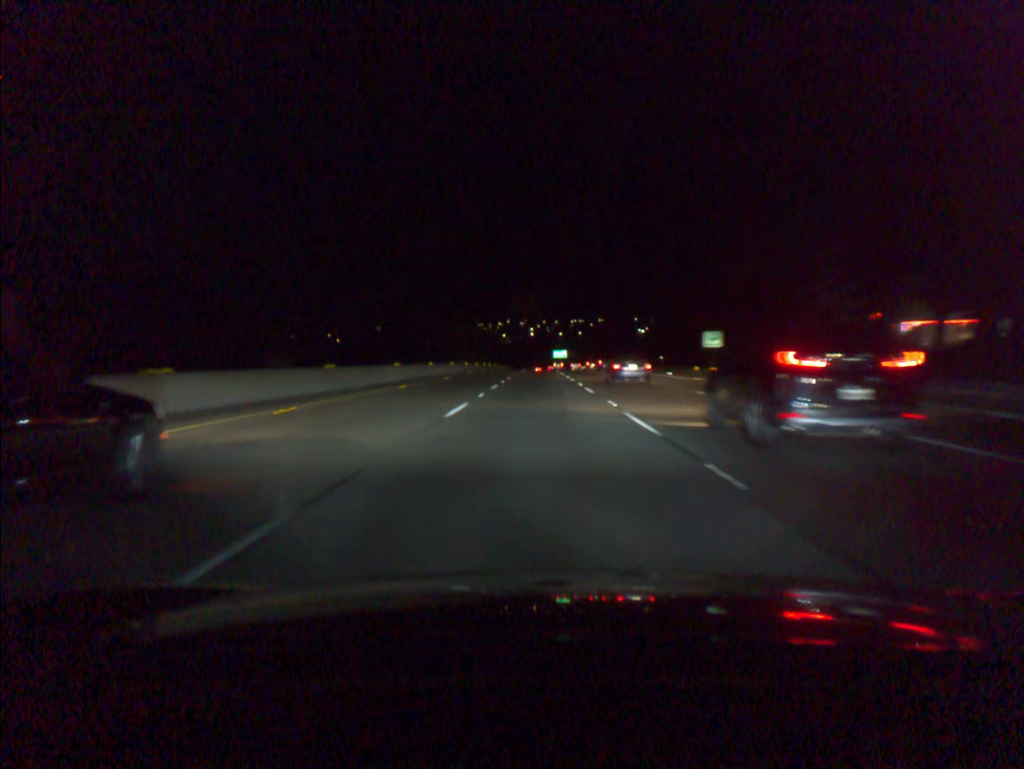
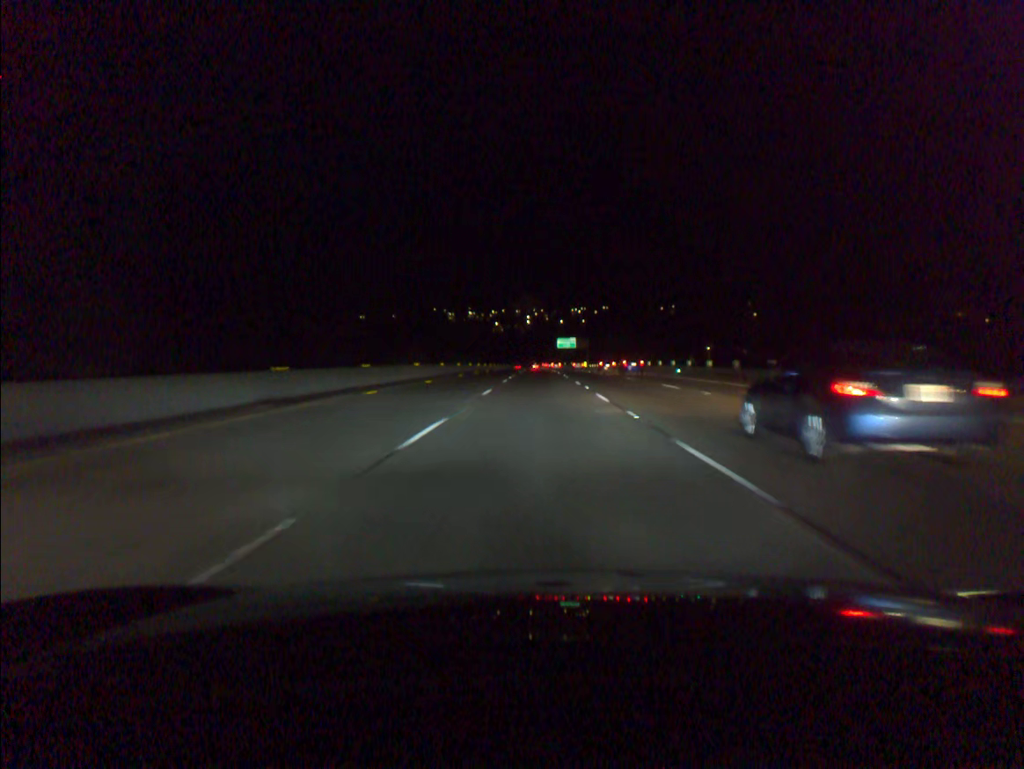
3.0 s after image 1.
(-0.3, +93.8) m; 0°
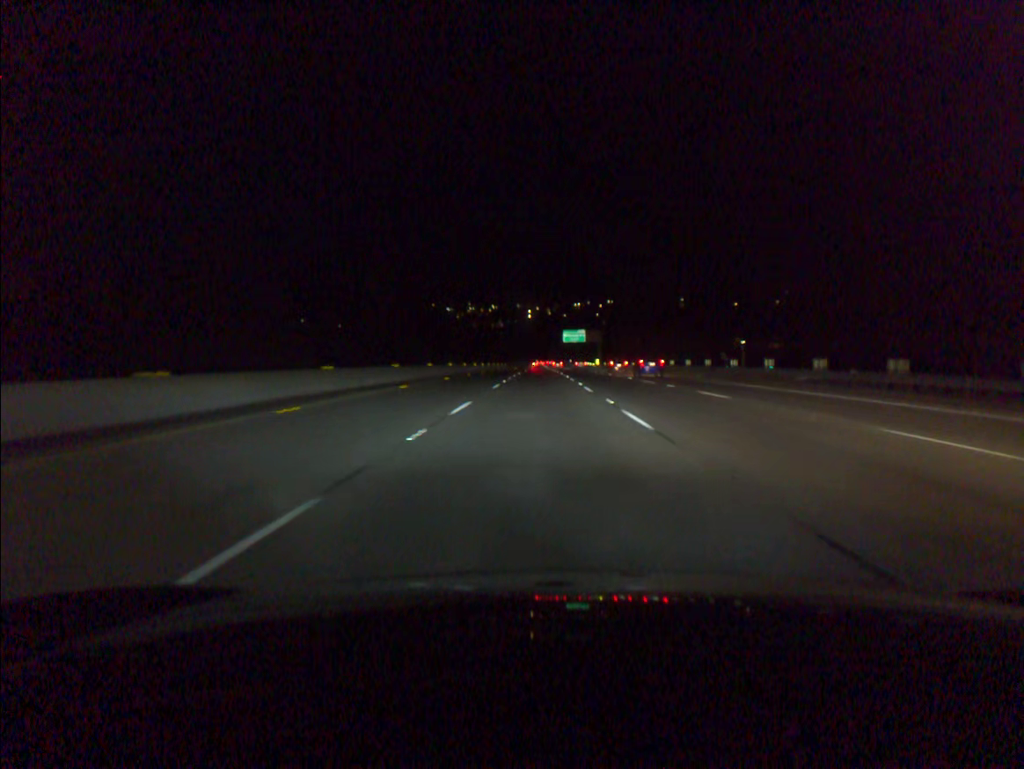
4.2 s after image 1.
(0.0, +37.5) m; 0°
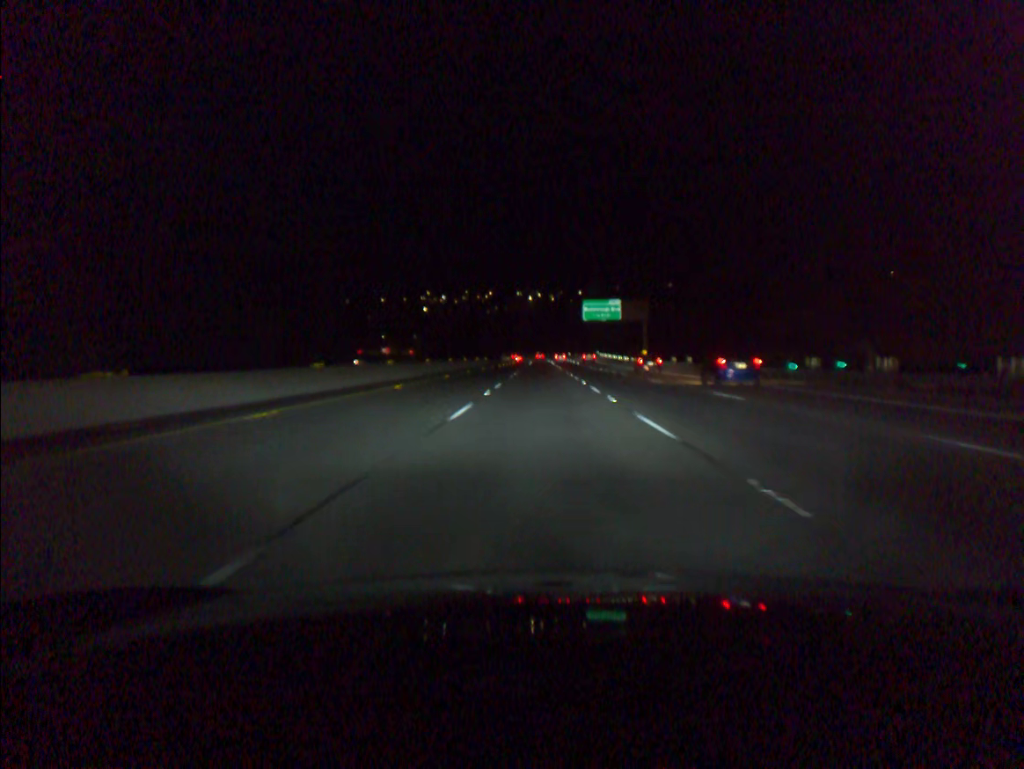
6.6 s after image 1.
(-0.2, +75.0) m; 0°
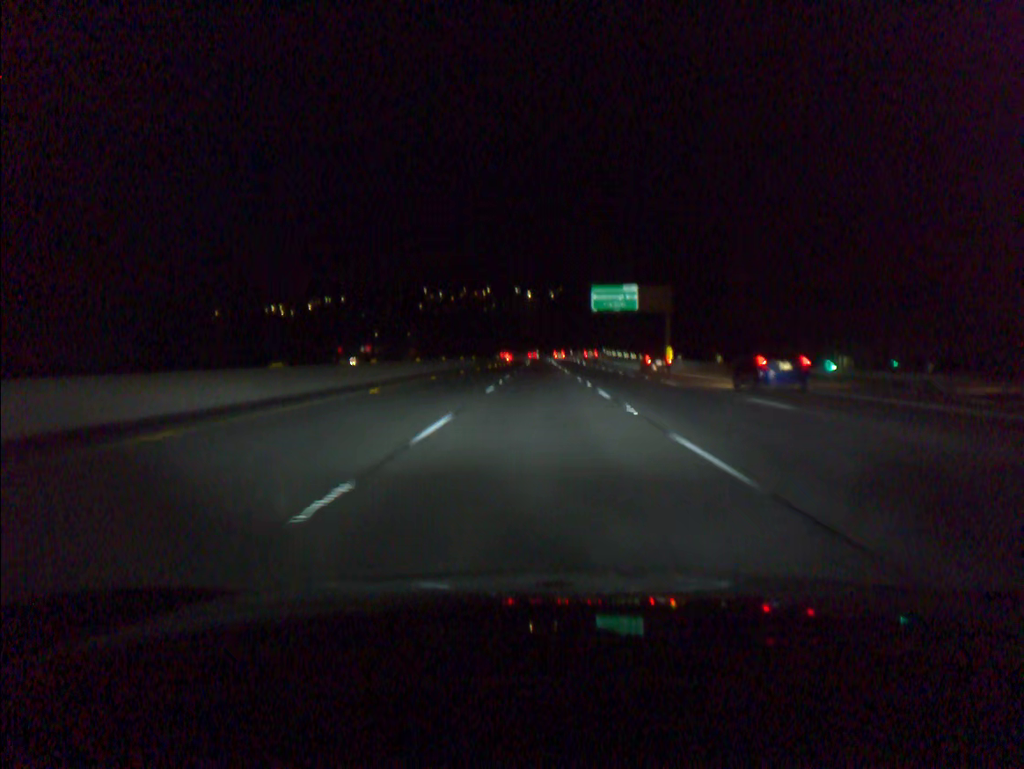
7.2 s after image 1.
(0.0, +18.7) m; 0°
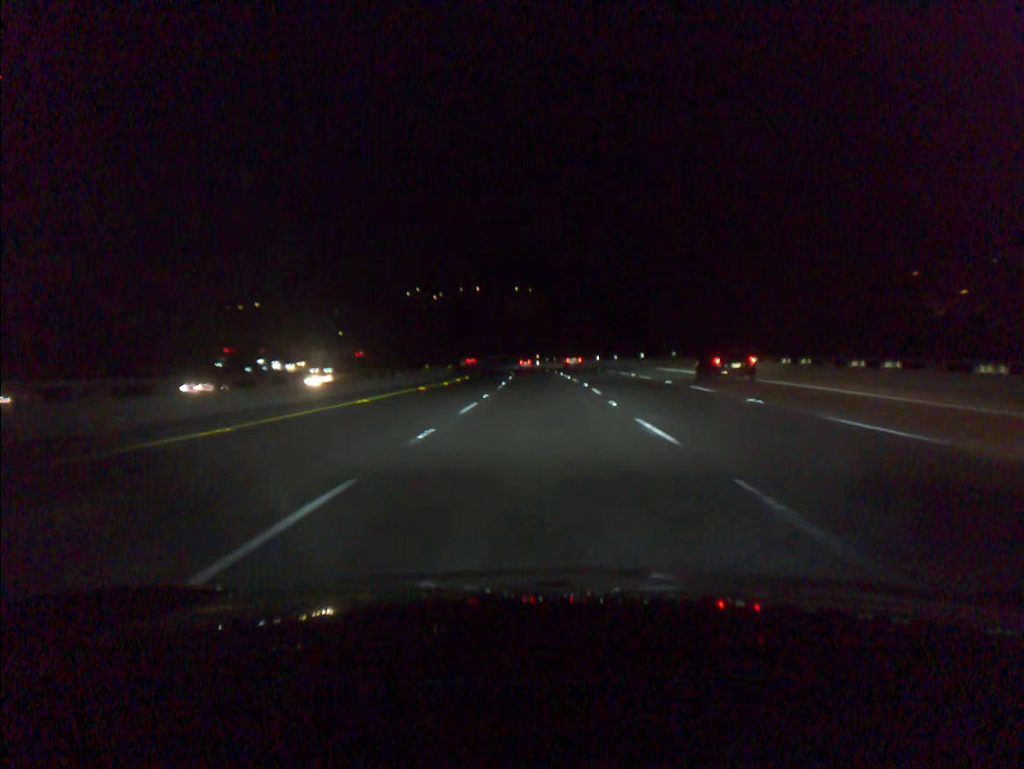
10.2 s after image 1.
(0.0, +93.6) m; 0°
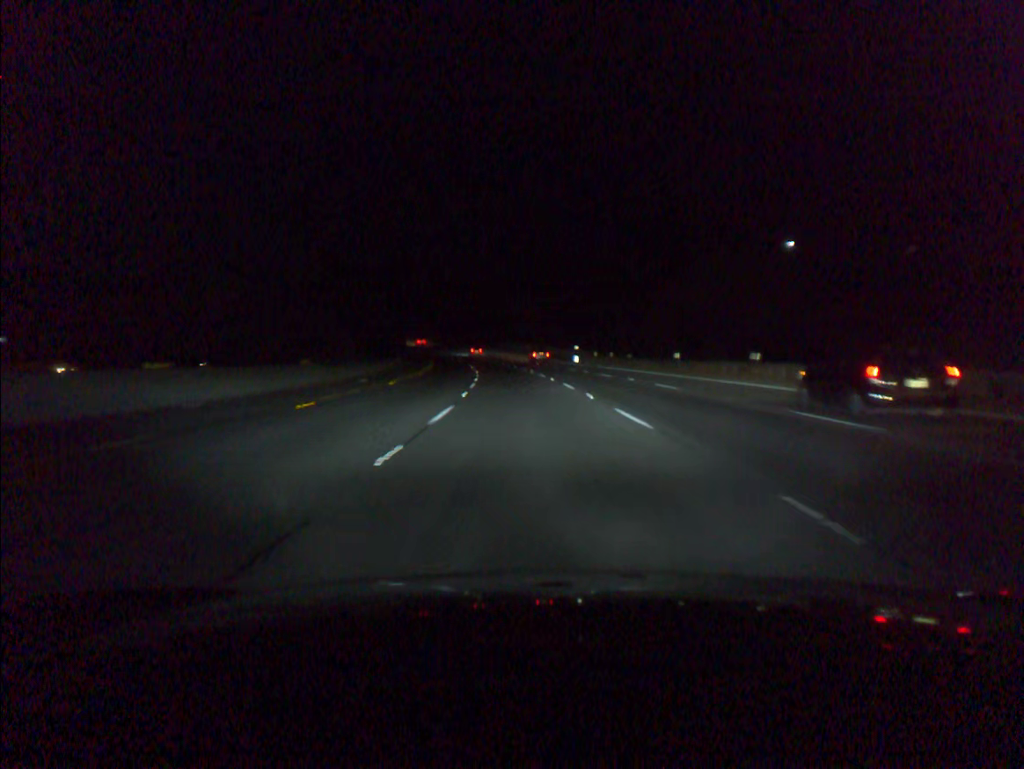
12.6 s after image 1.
(-0.9, +74.5) m; -2°
